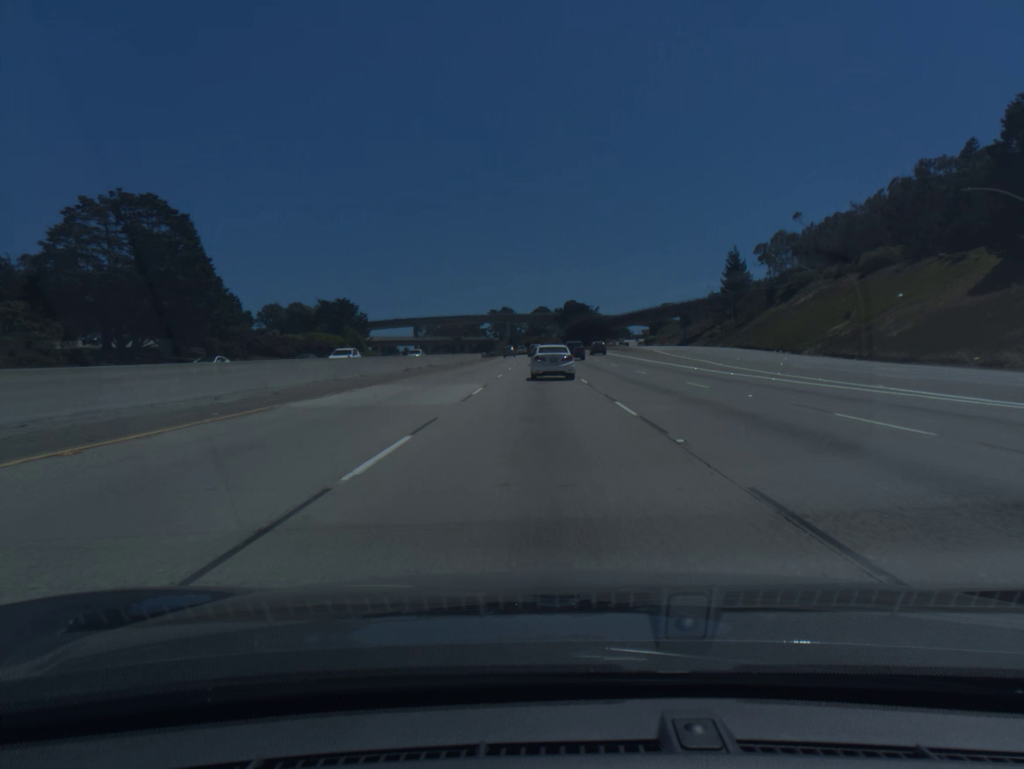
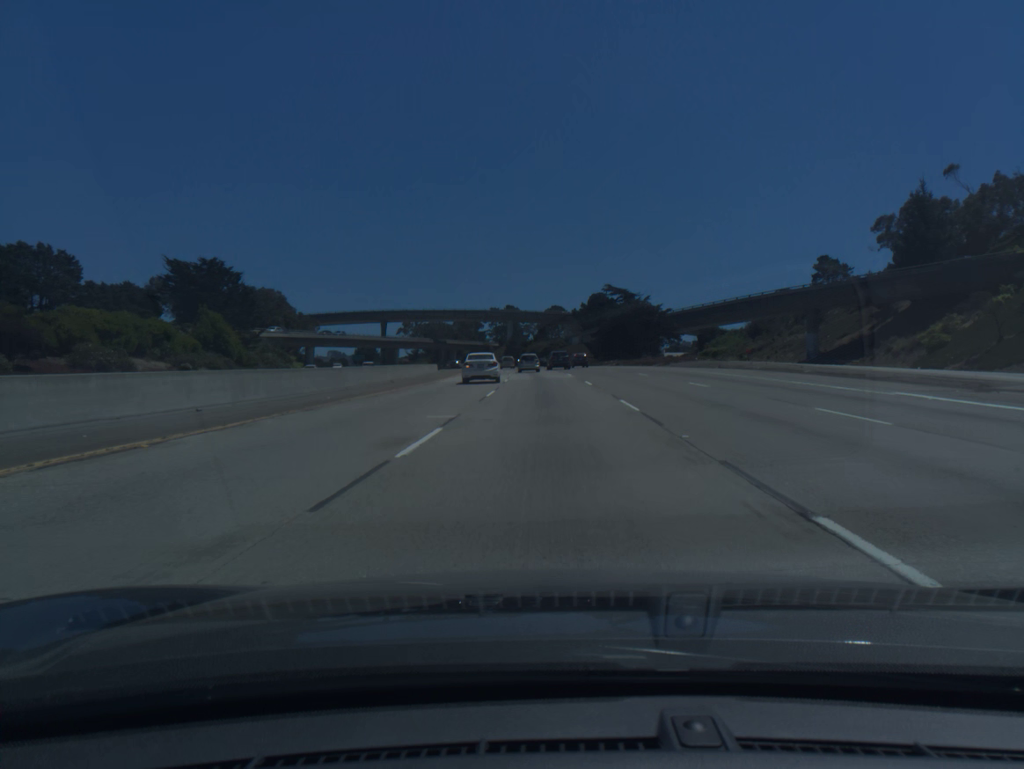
(-0.6, +85.9) m; -1°
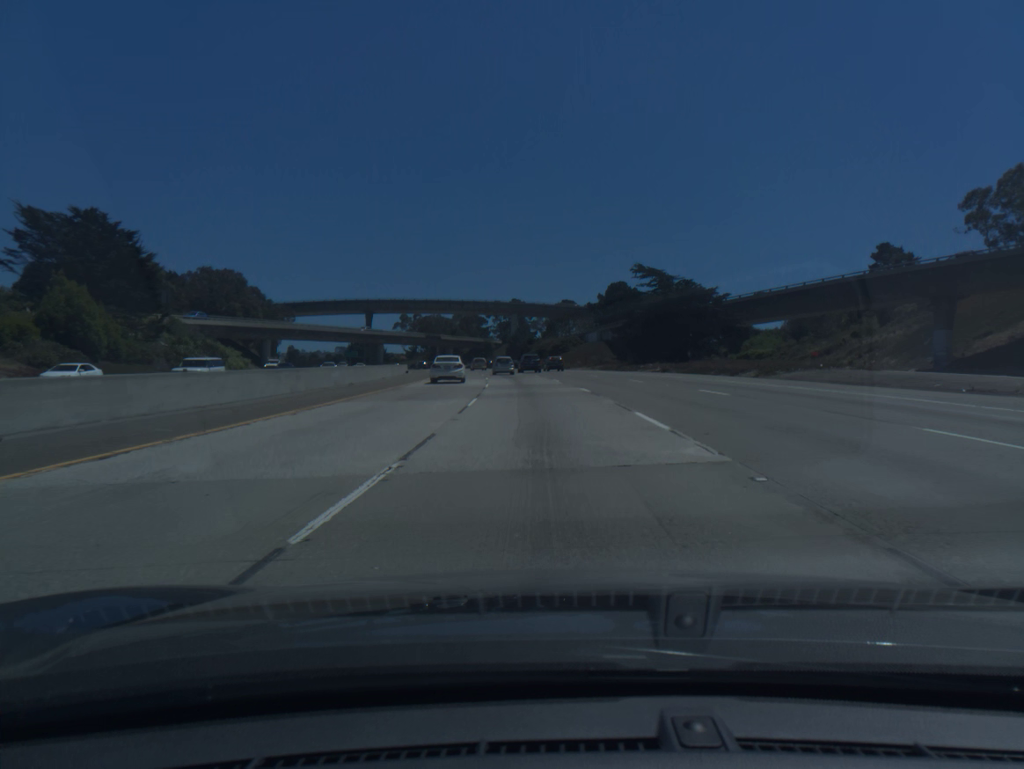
(-0.1, +33.5) m; 0°
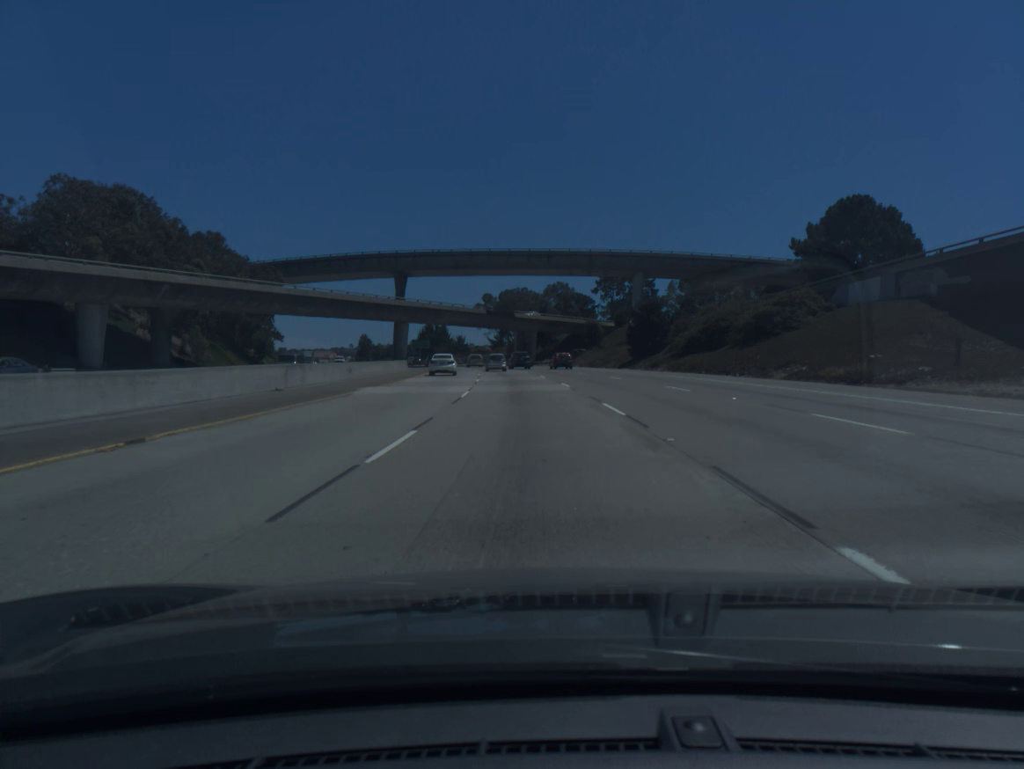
(-4.9, +83.8) m; -8°
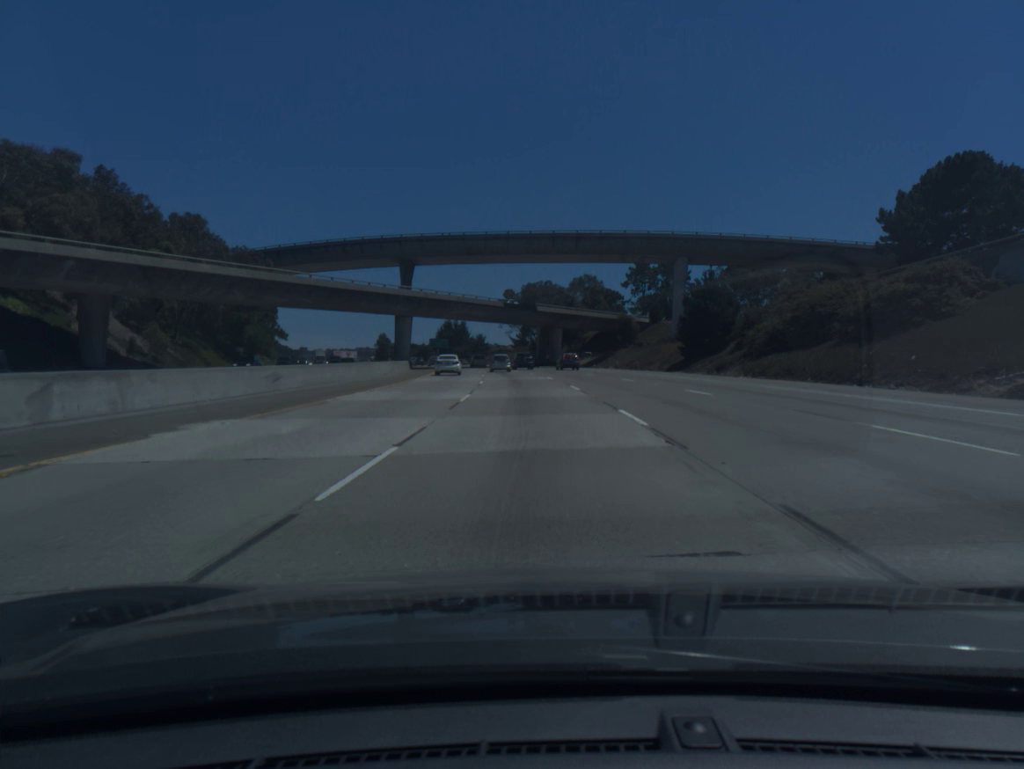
(-0.3, +16.9) m; -2°
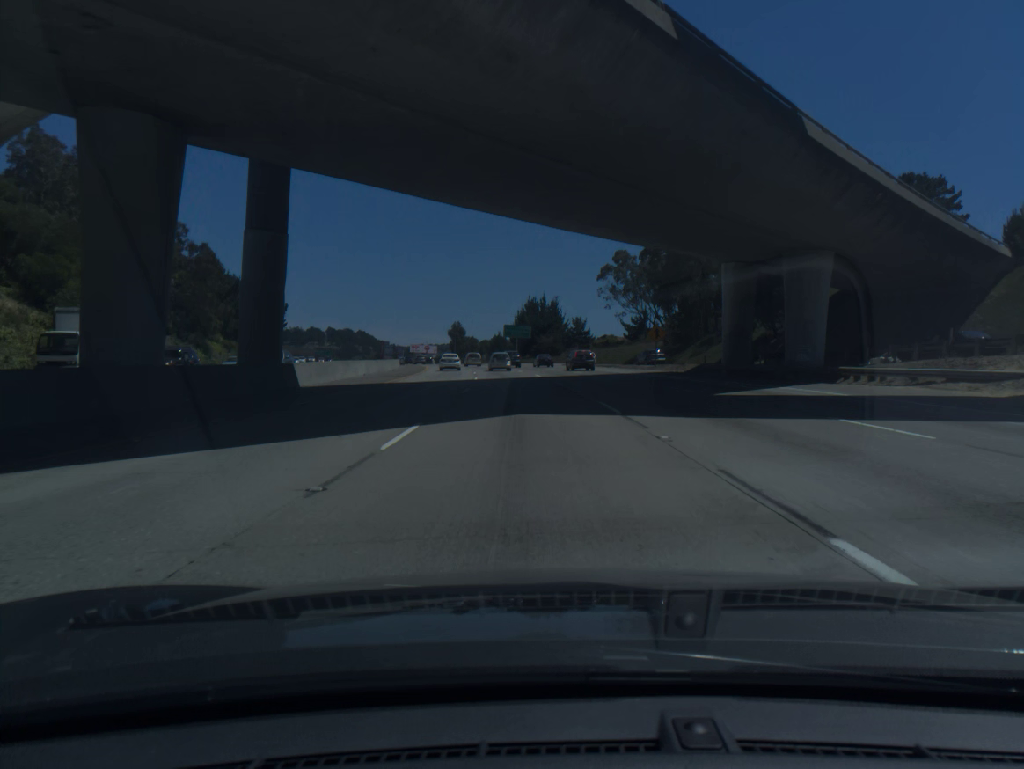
(-5.4, +84.7) m; -7°
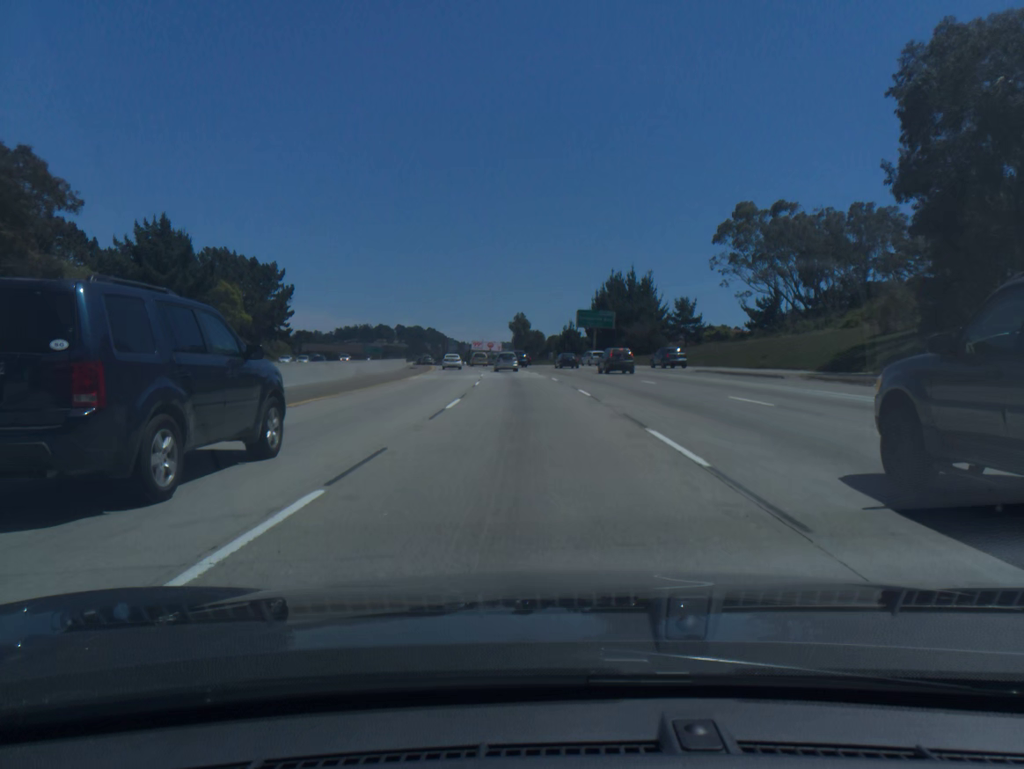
(-2.2, +50.7) m; -5°
